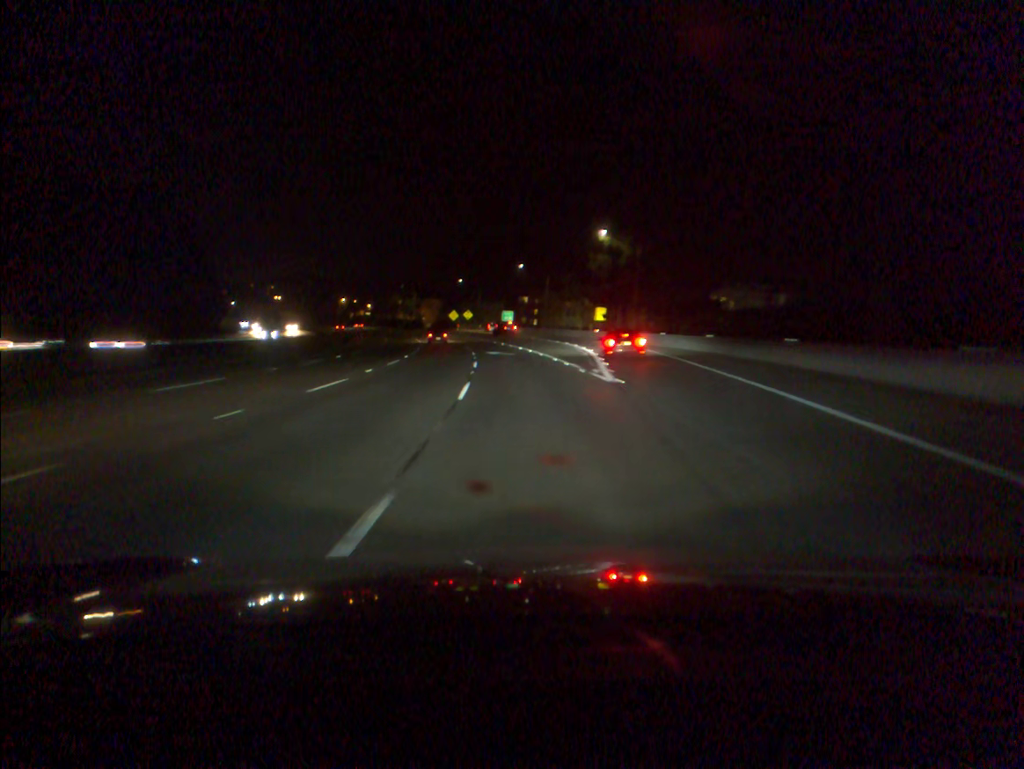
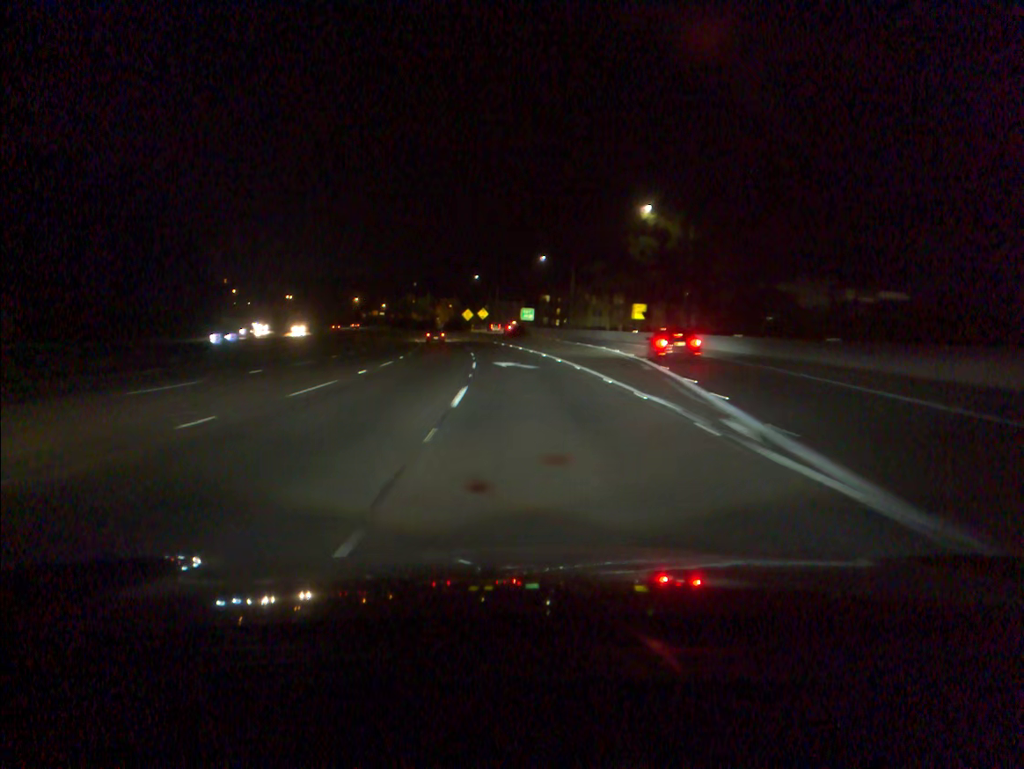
(-0.2, +16.1) m; -1°
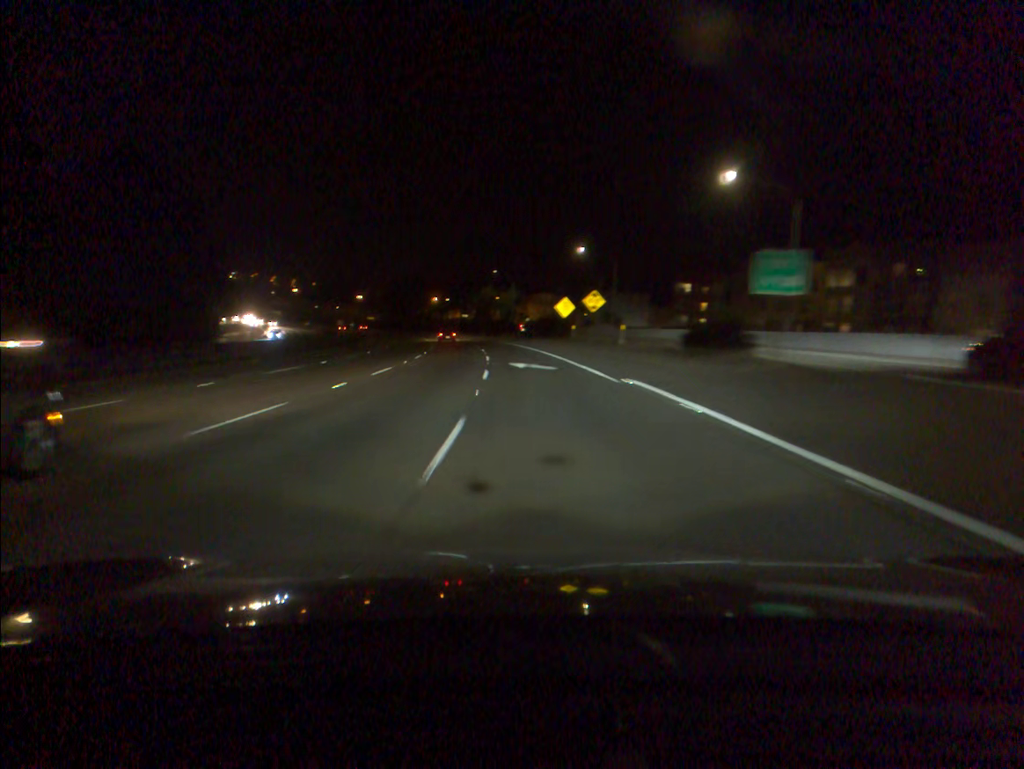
(-3.8, +64.5) m; -7°
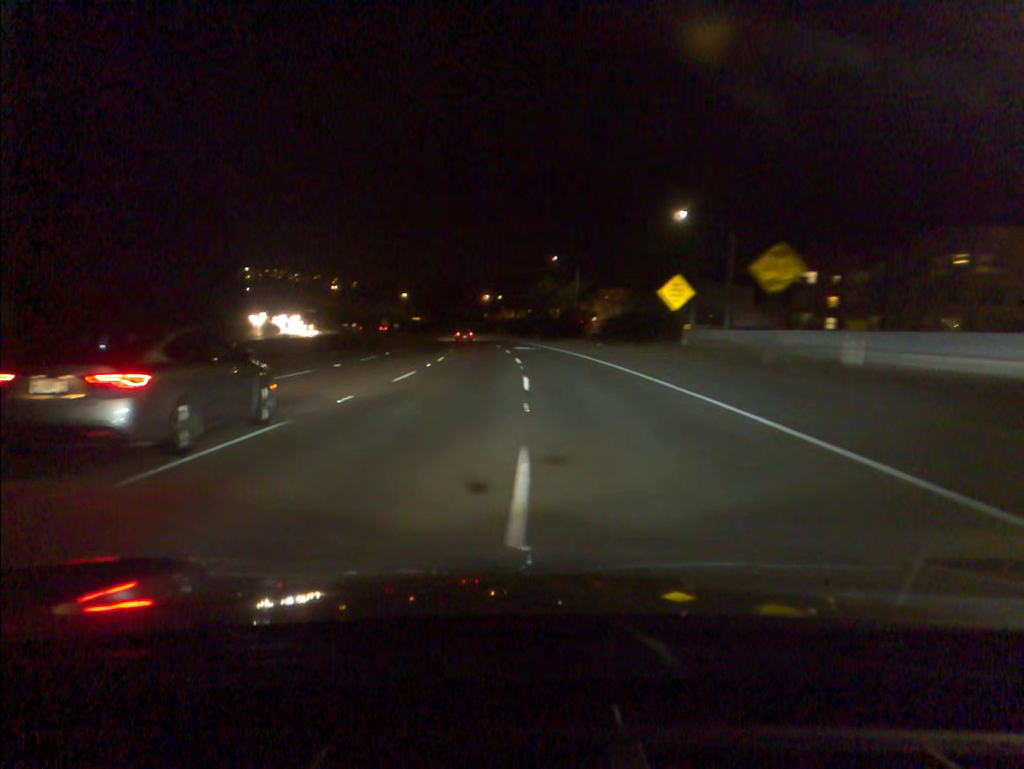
(-1.3, +32.8) m; -4°
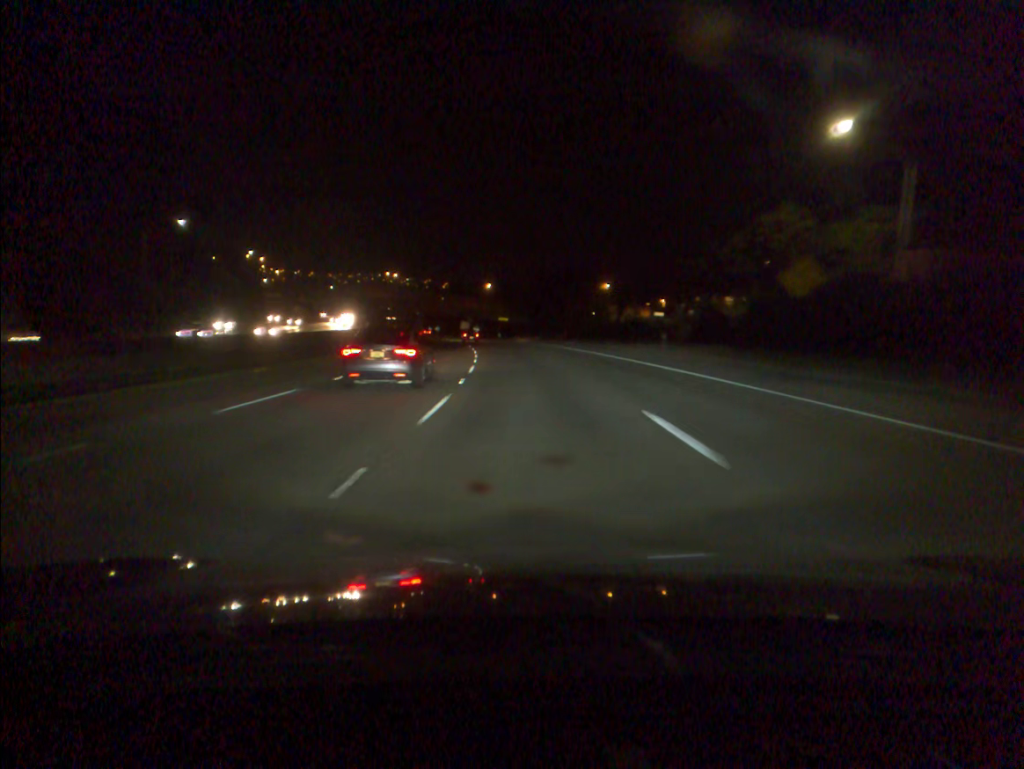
(-5.9, +82.2) m; -8°
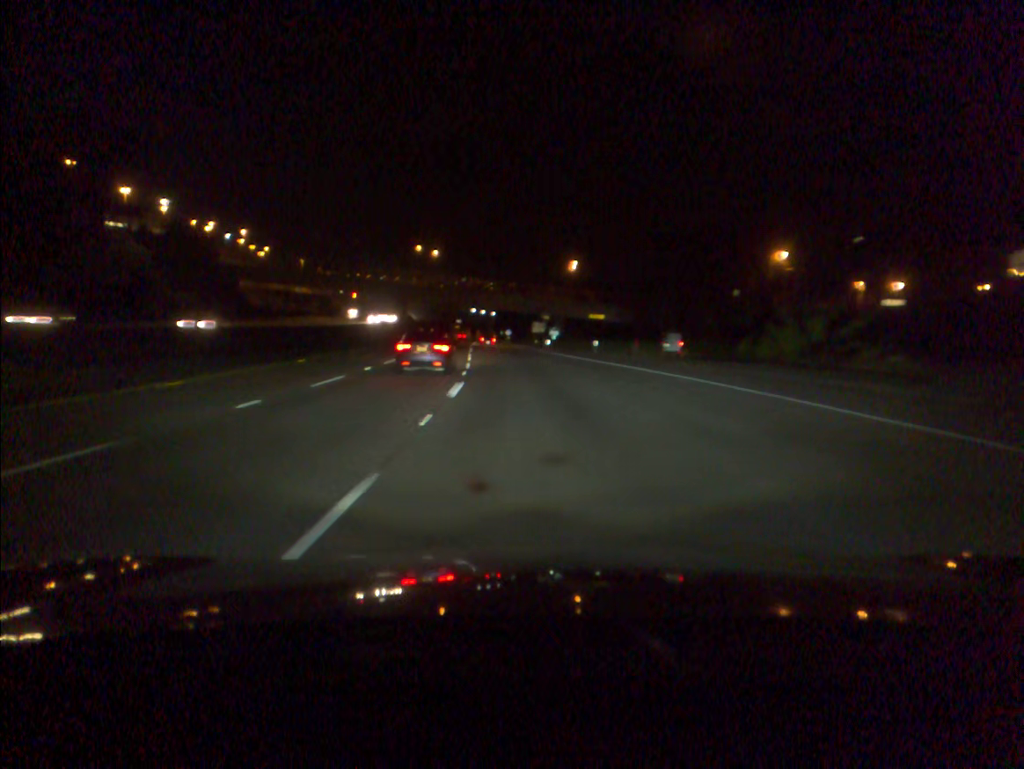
(-3.1, +67.0) m; -6°
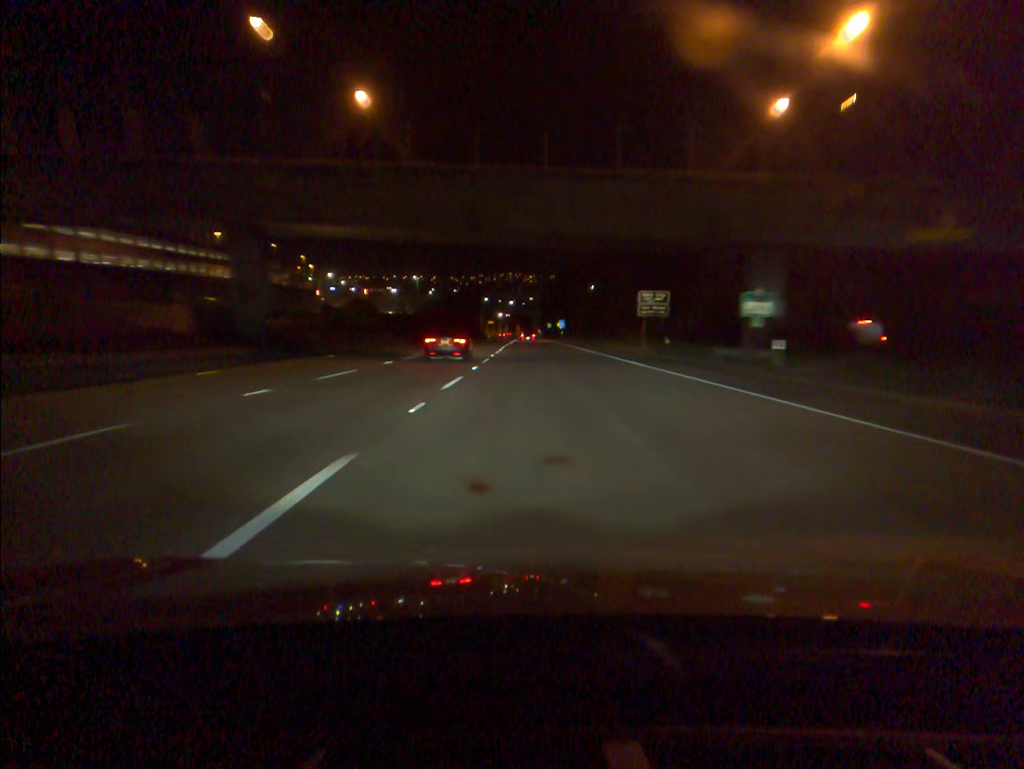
(-4.0, +86.1) m; -3°
